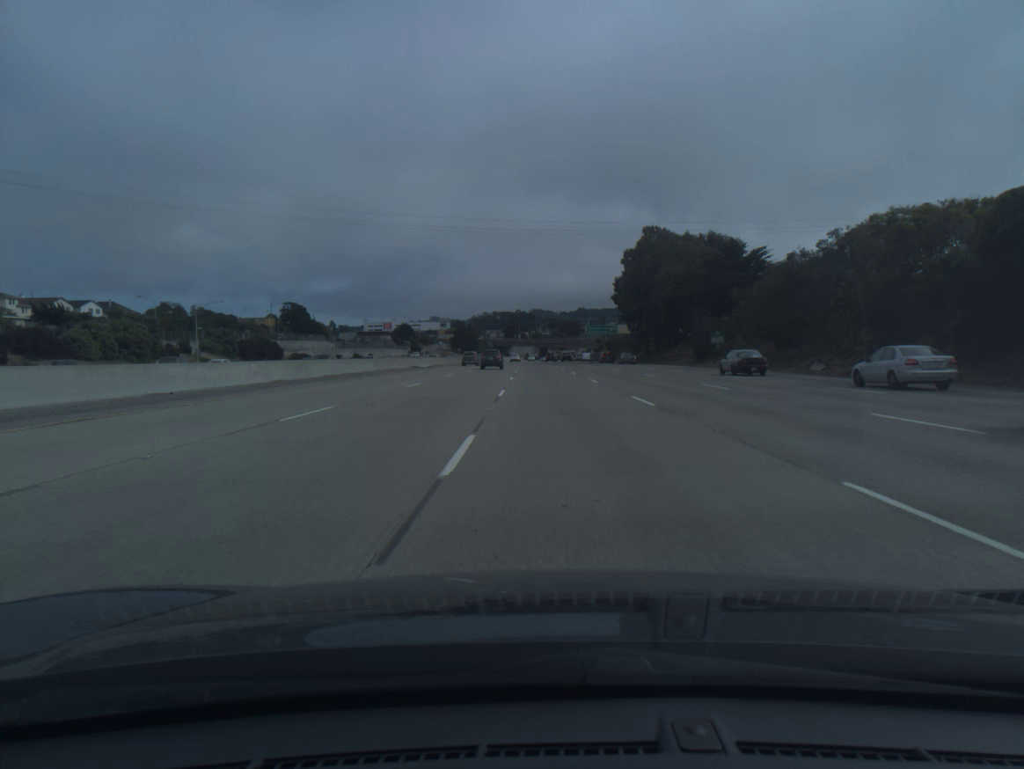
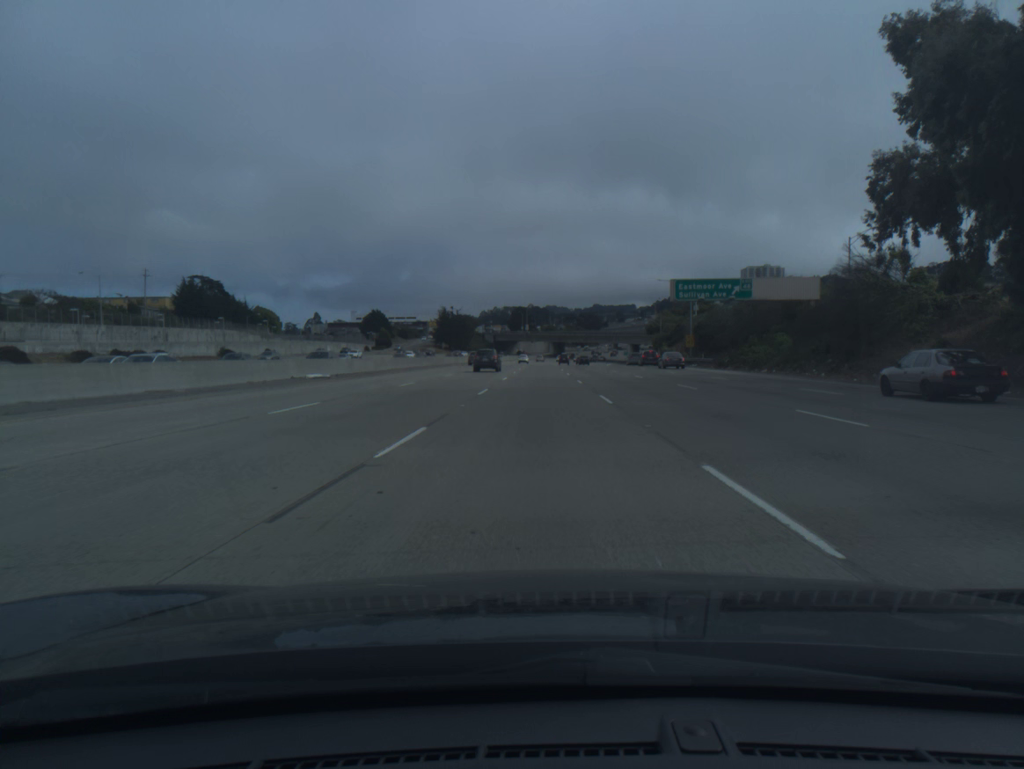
(-0.8, +101.1) m; -1°
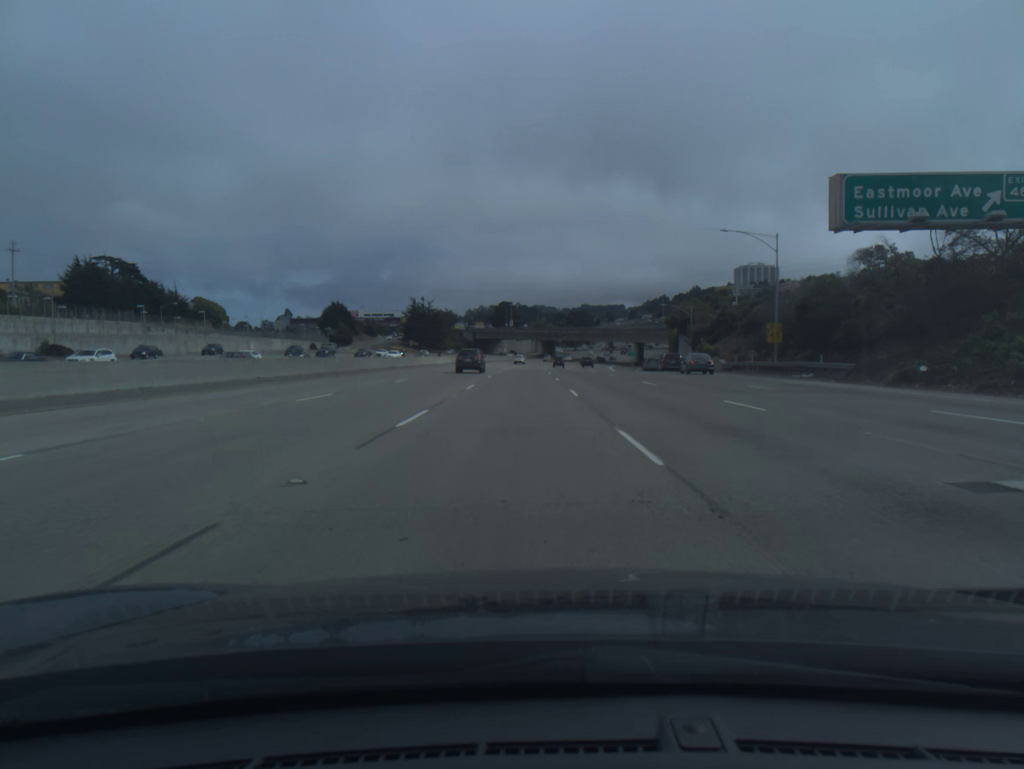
(+0.2, +40.2) m; +1°
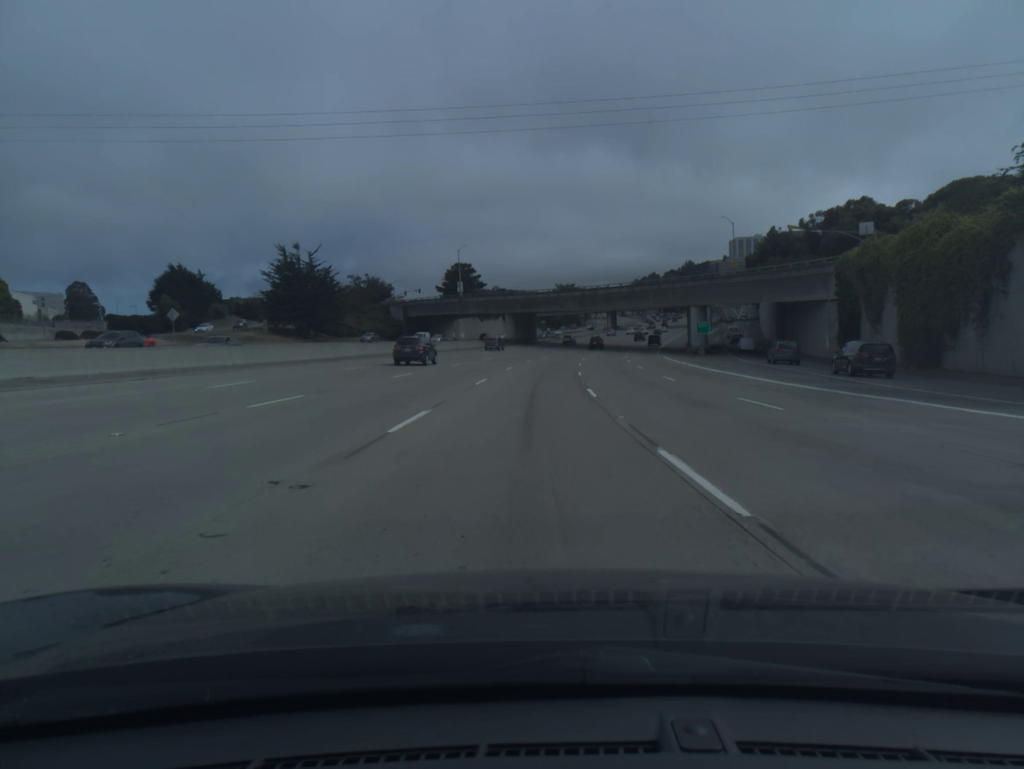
(+2.0, +99.7) m; +1°
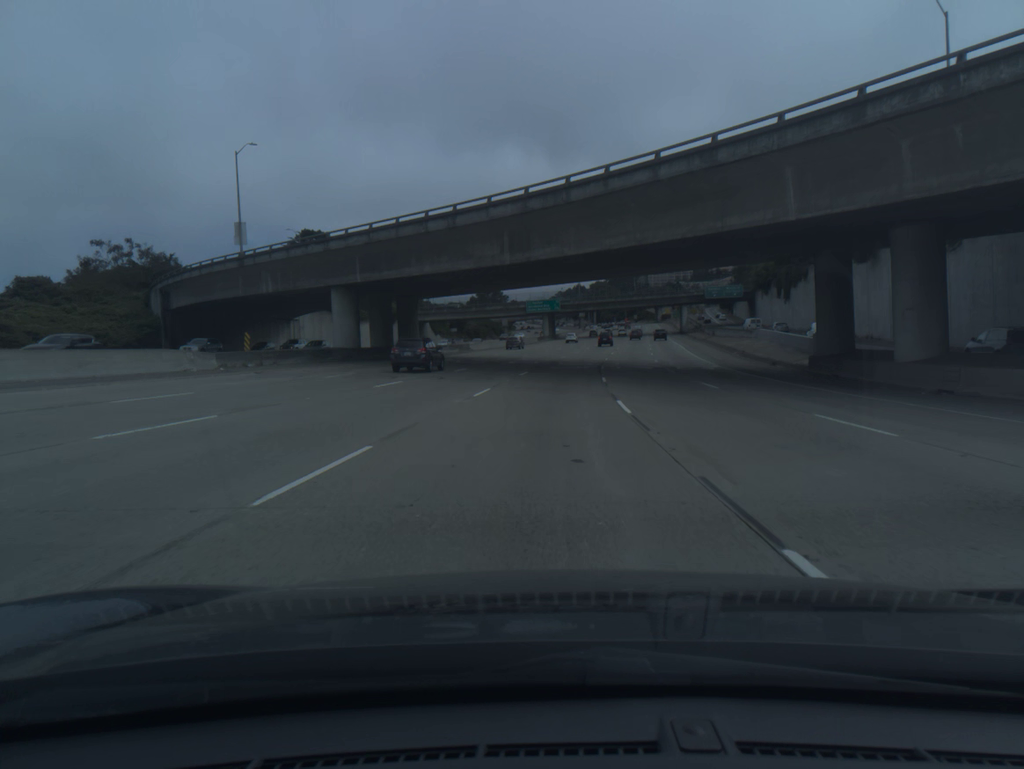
(+2.9, +78.0) m; +5°
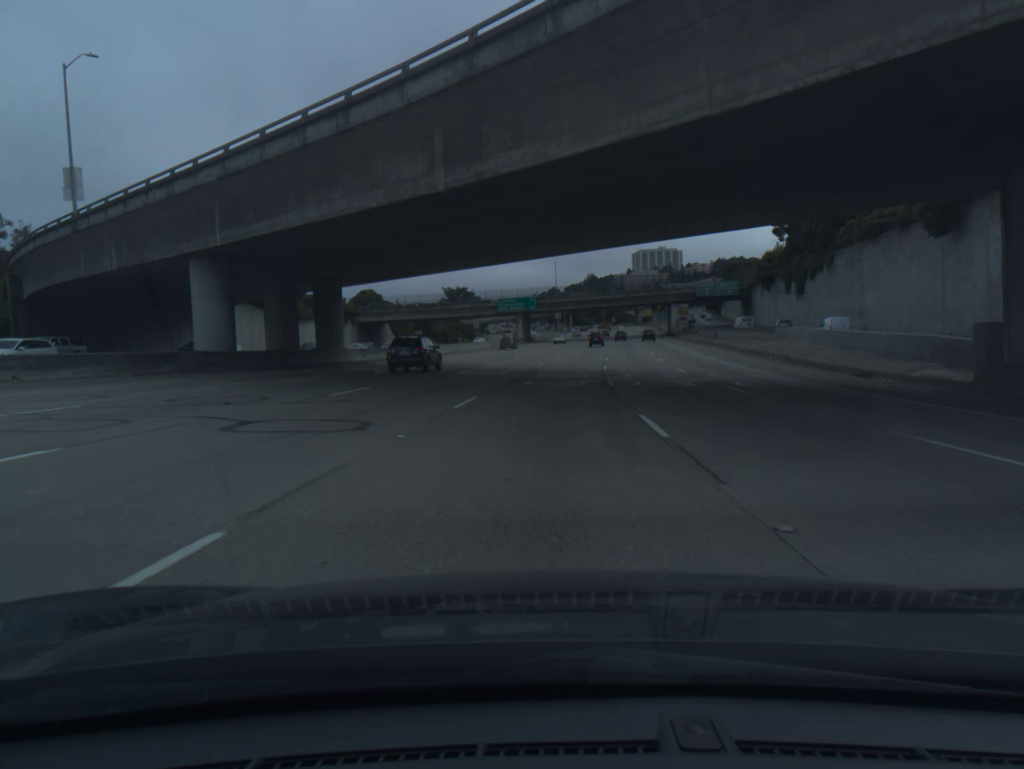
(+0.3, +19.2) m; +2°
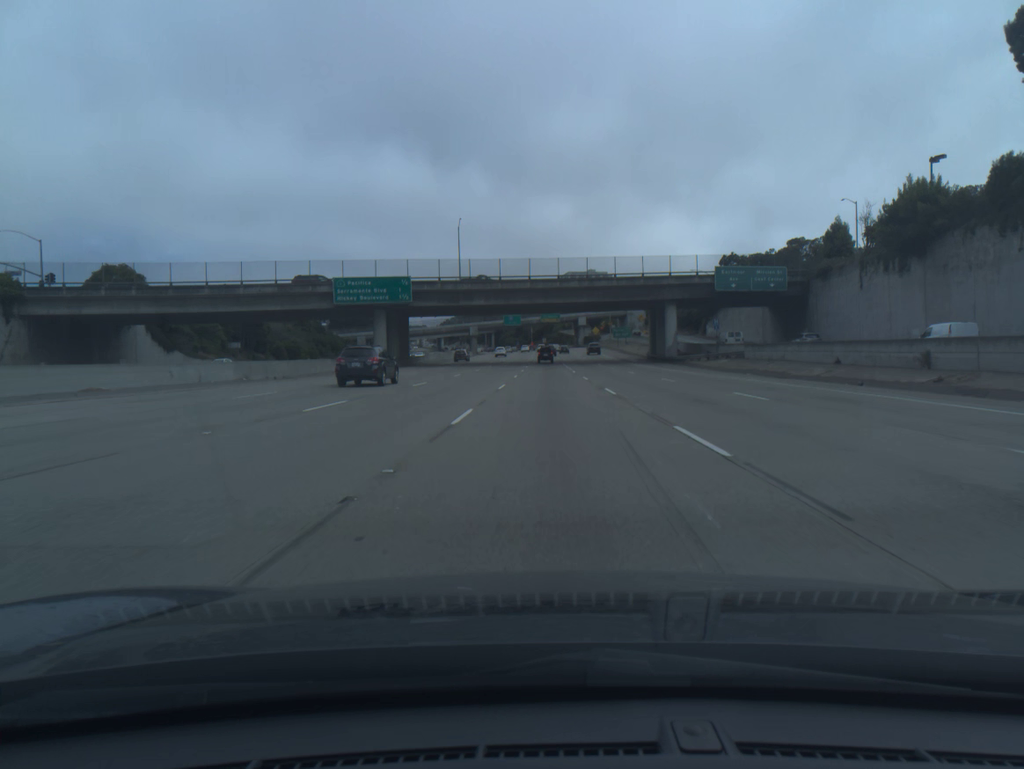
(+4.3, +75.3) m; +6°
